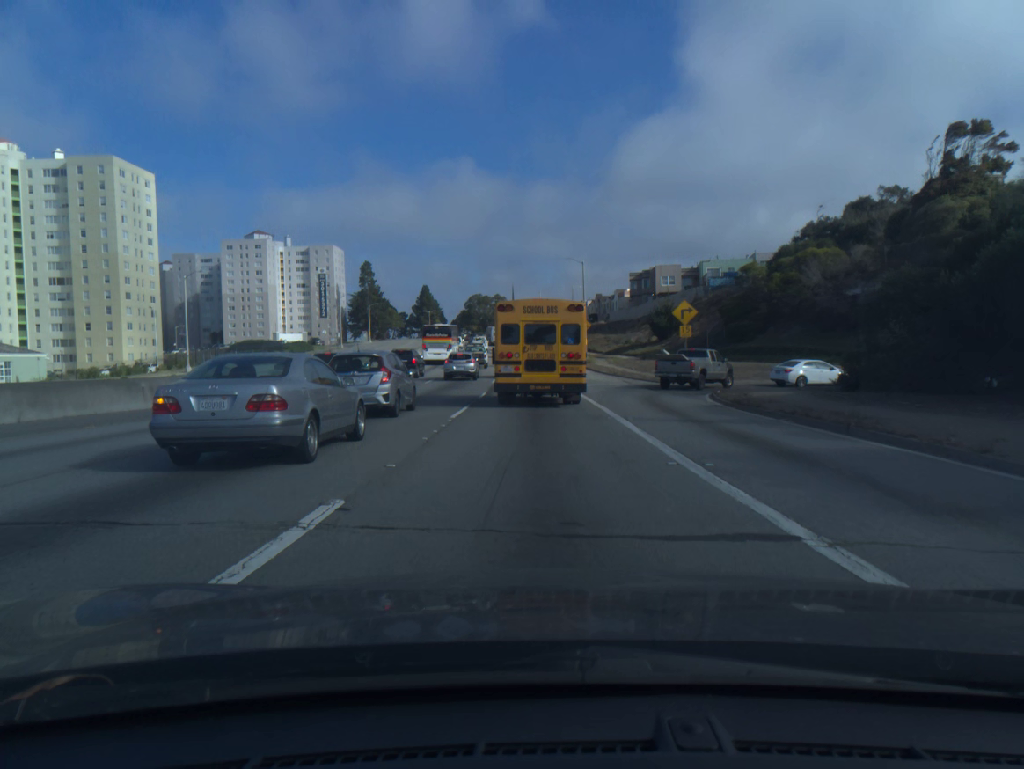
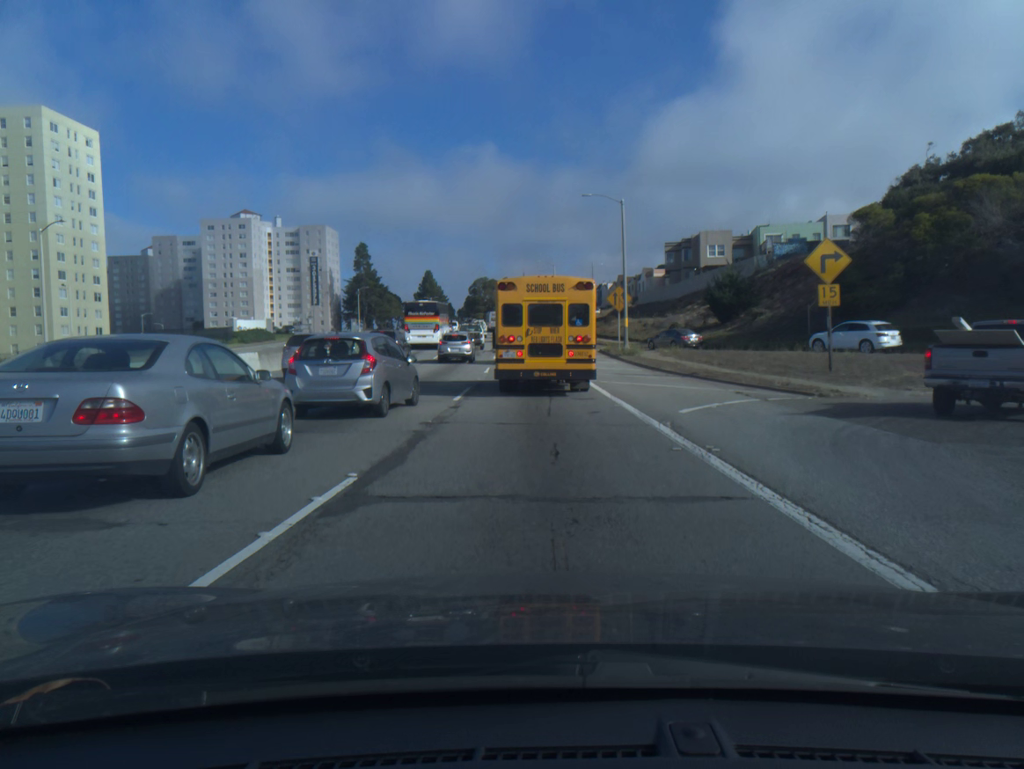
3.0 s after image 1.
(-0.2, +23.3) m; -1°
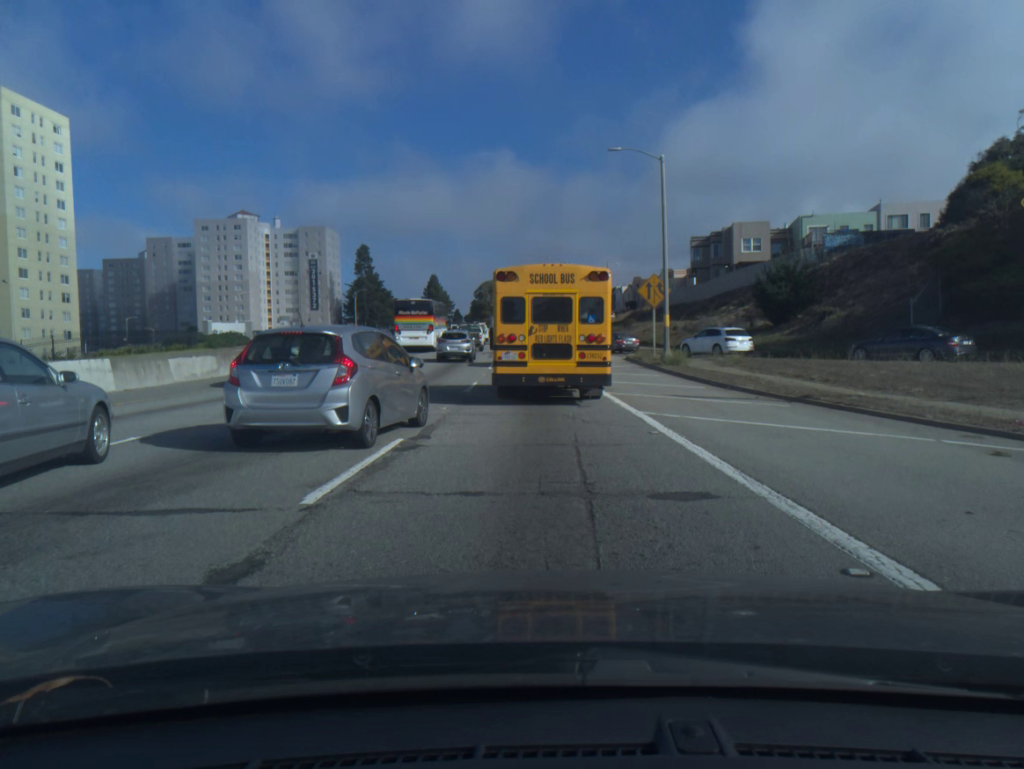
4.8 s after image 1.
(0.0, +12.1) m; -1°
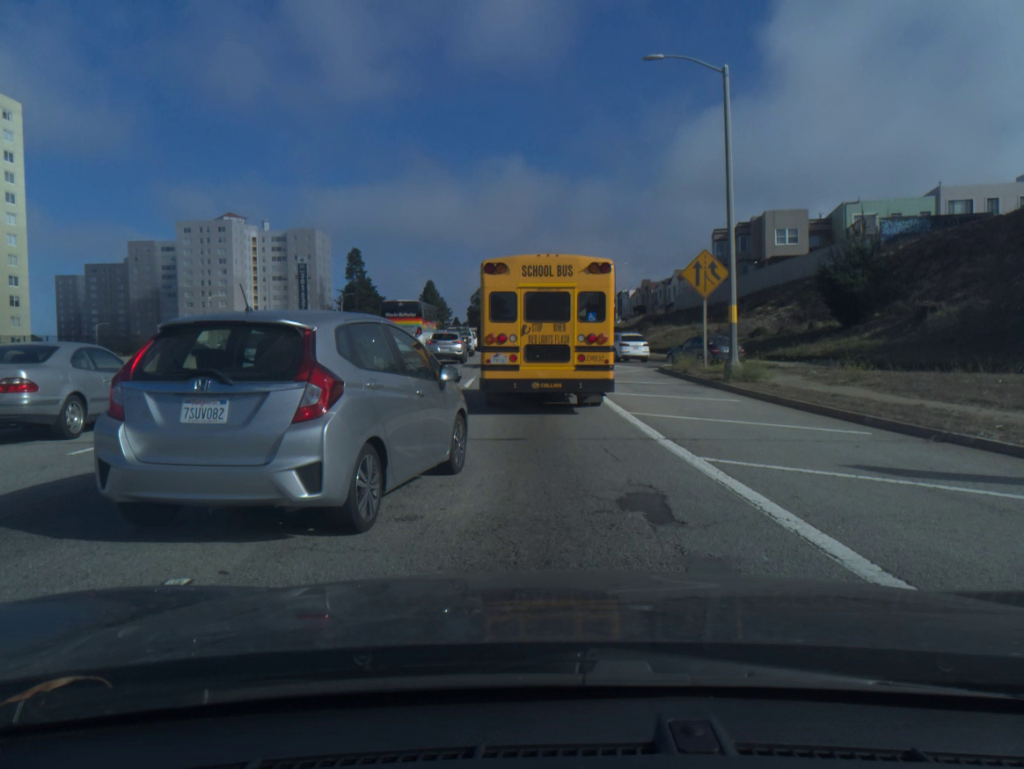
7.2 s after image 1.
(0.0, +11.8) m; 0°
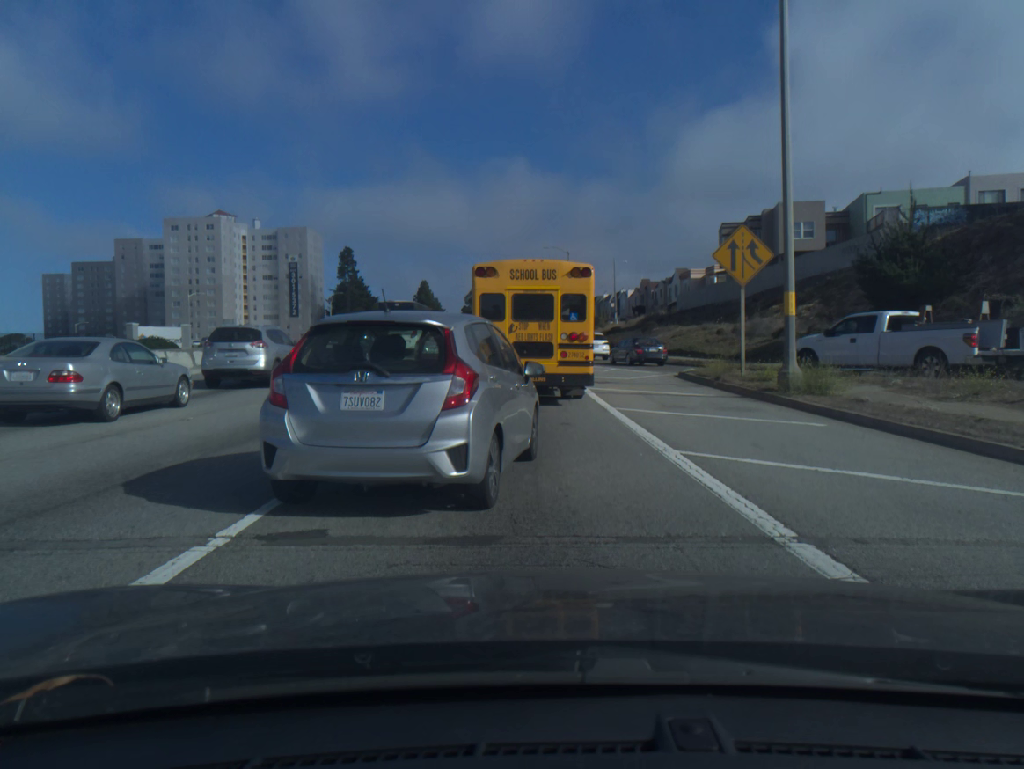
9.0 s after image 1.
(0.0, +5.8) m; 0°
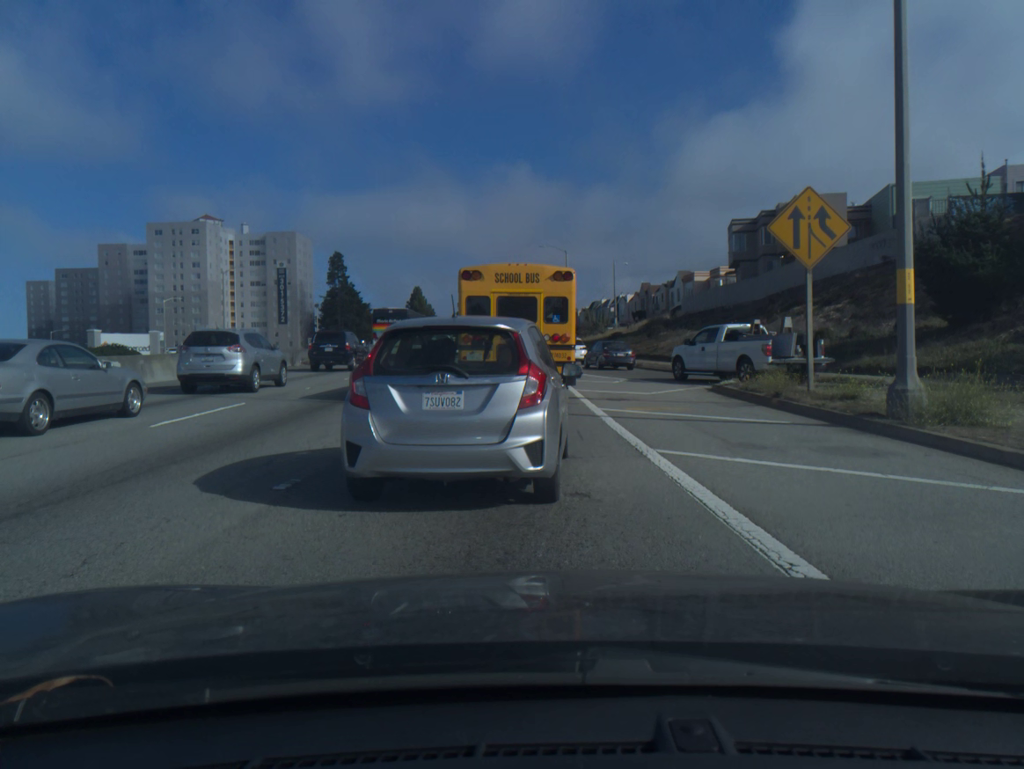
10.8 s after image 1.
(0.0, +5.7) m; 0°
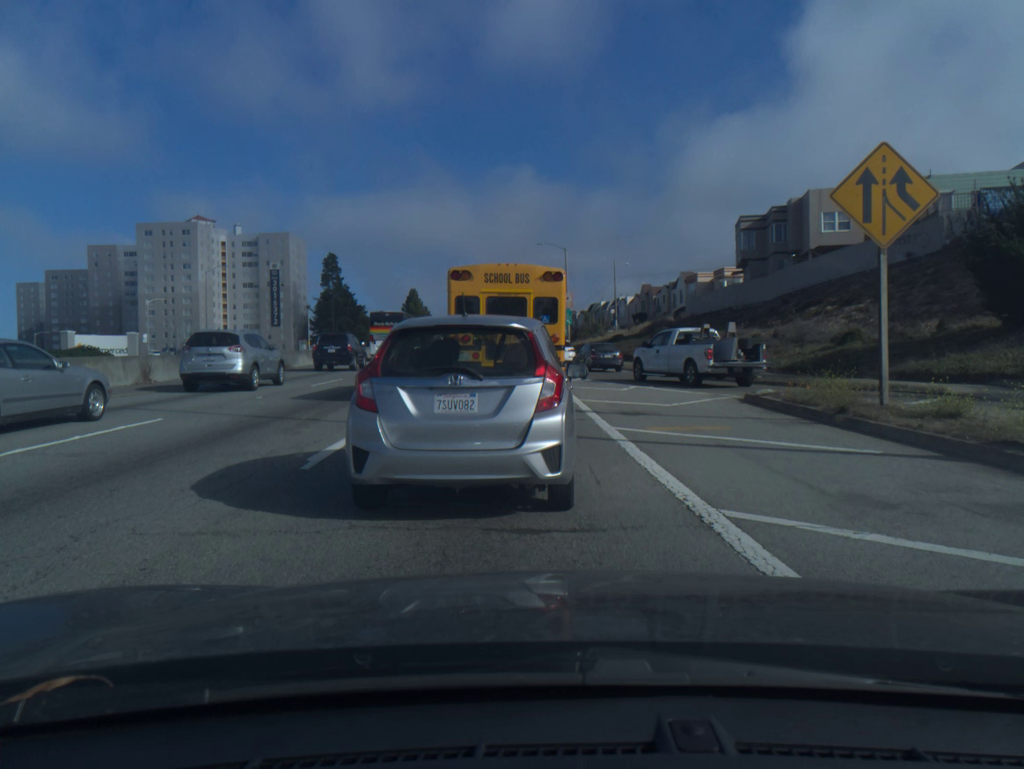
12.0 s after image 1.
(0.0, +3.5) m; 0°
